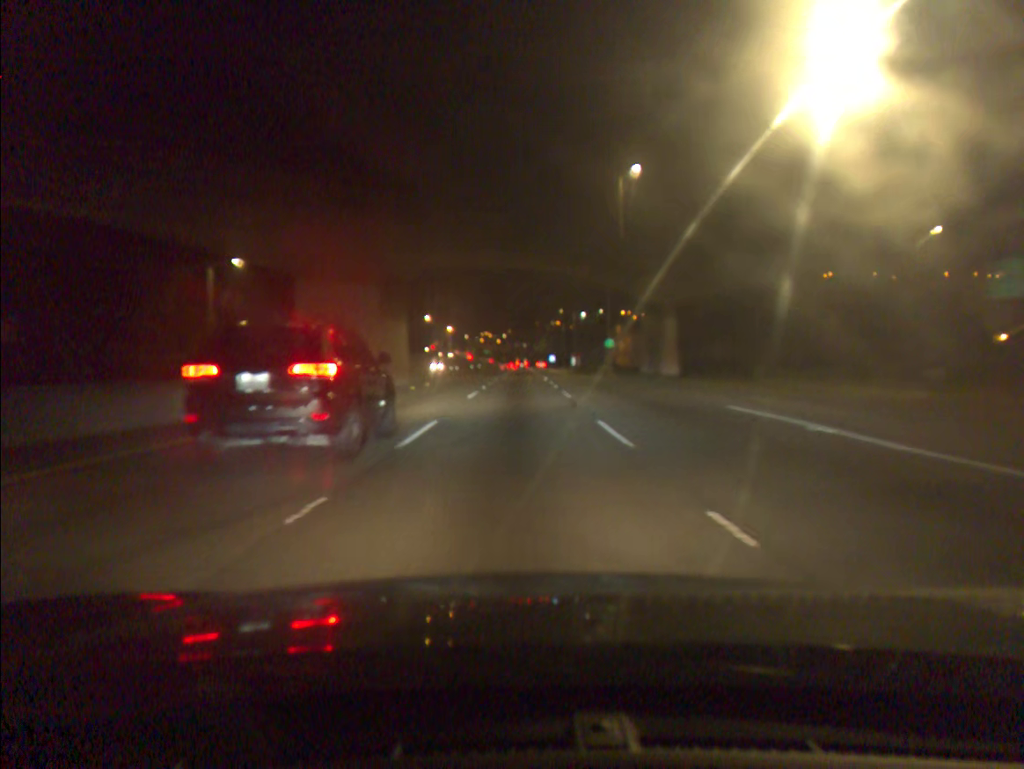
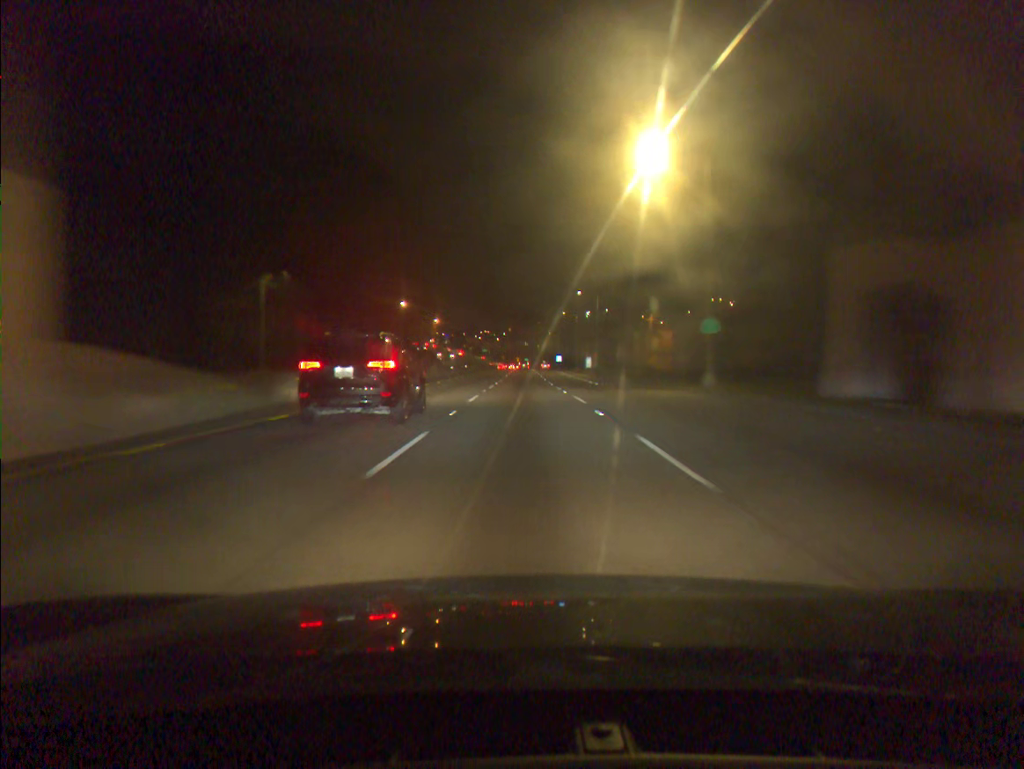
(-0.1, +32.5) m; 0°
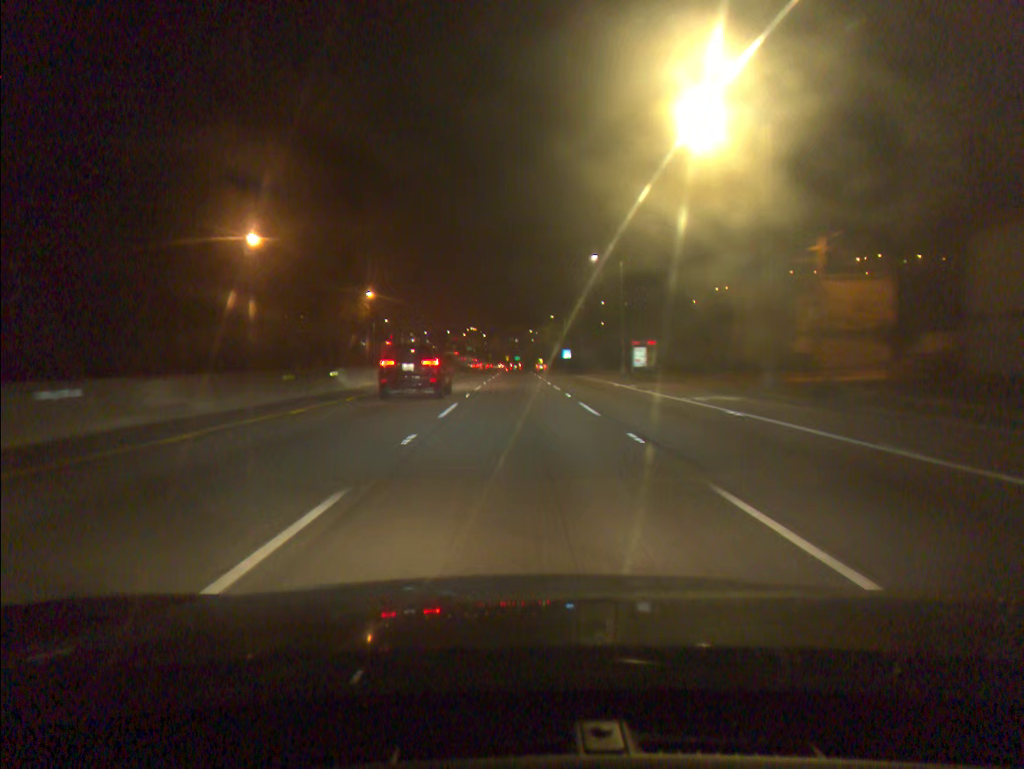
(+0.4, +65.1) m; +1°
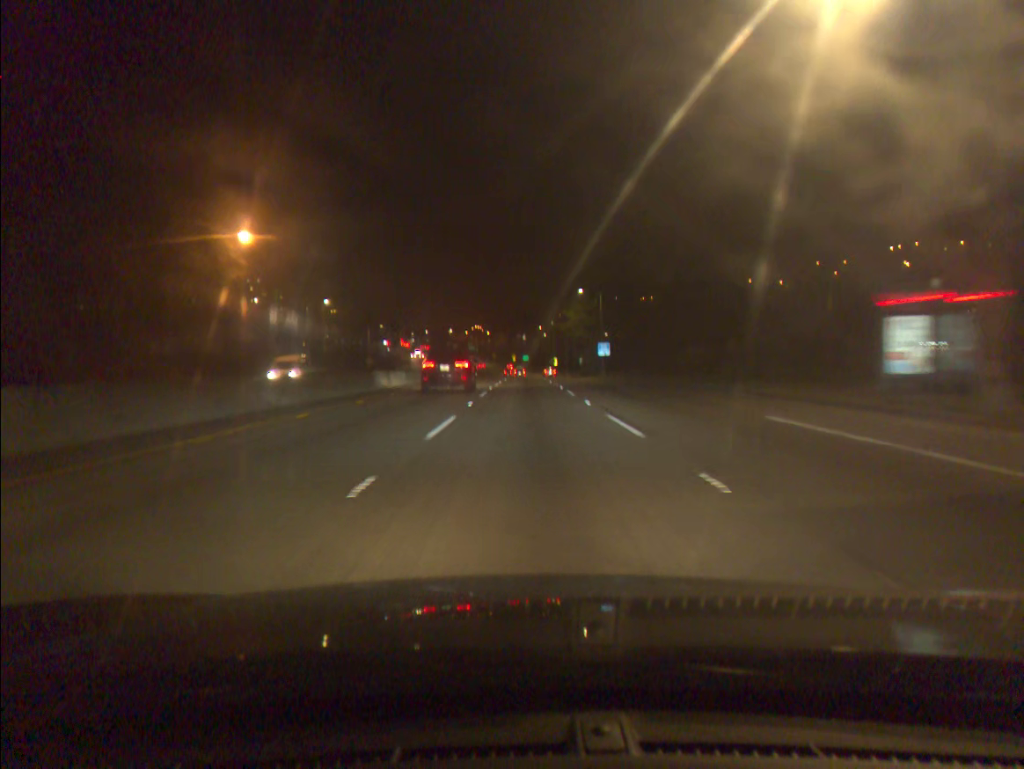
(-0.3, +48.5) m; -1°
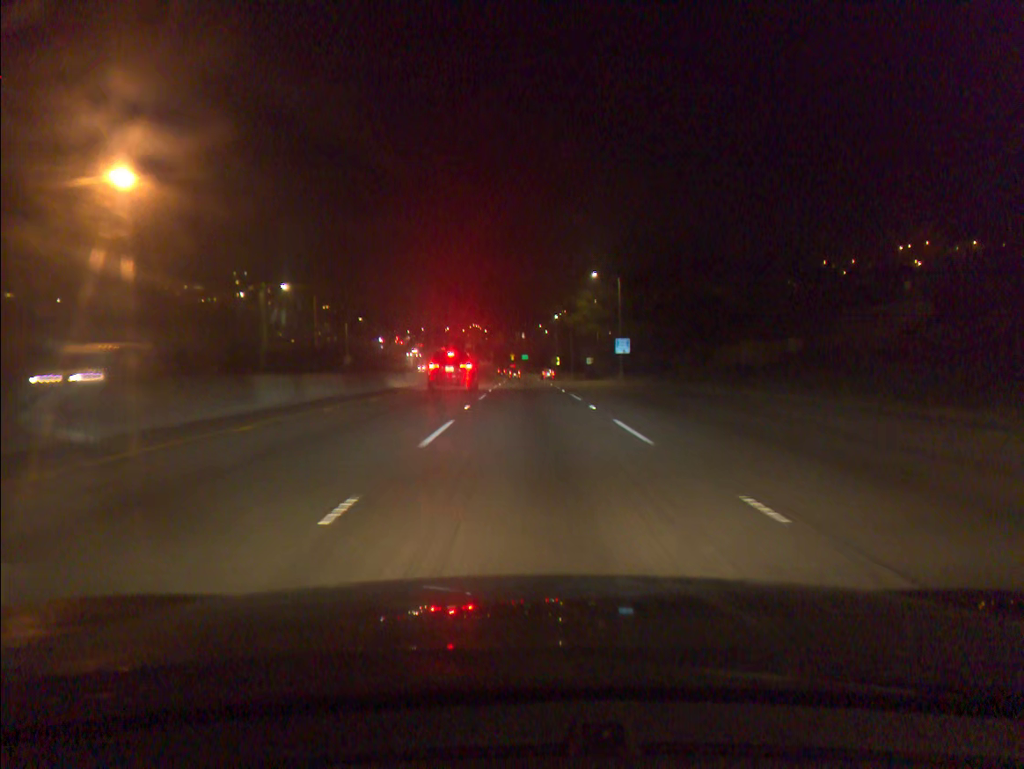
(0.0, +16.1) m; 0°
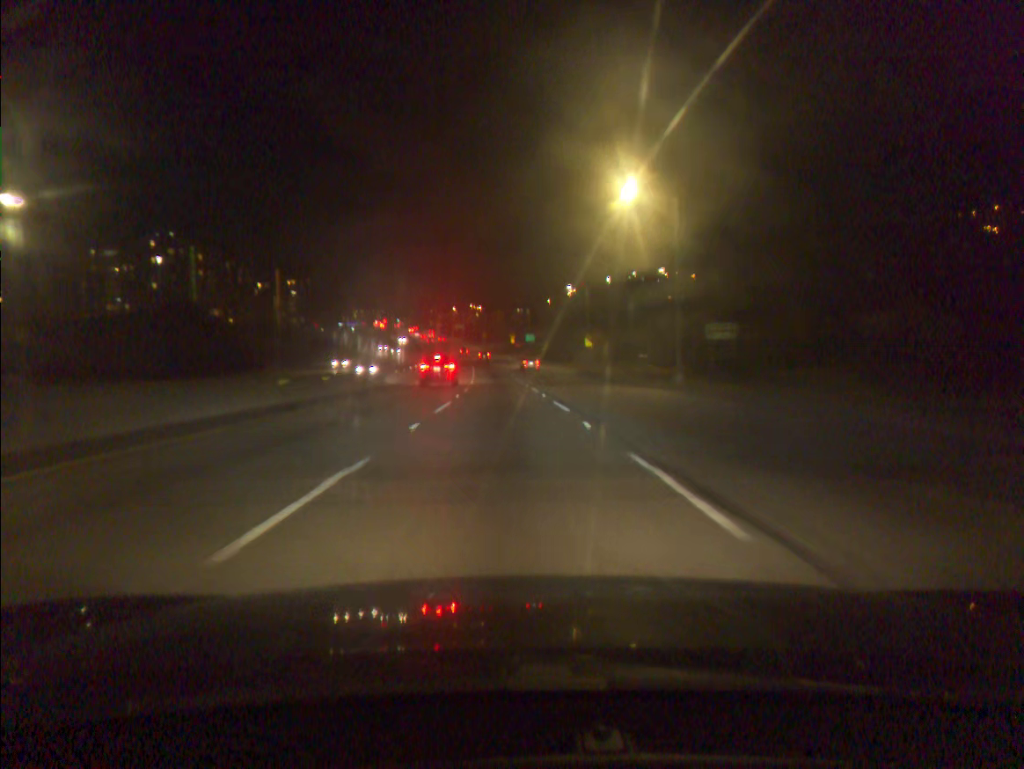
(+0.4, +79.5) m; 0°
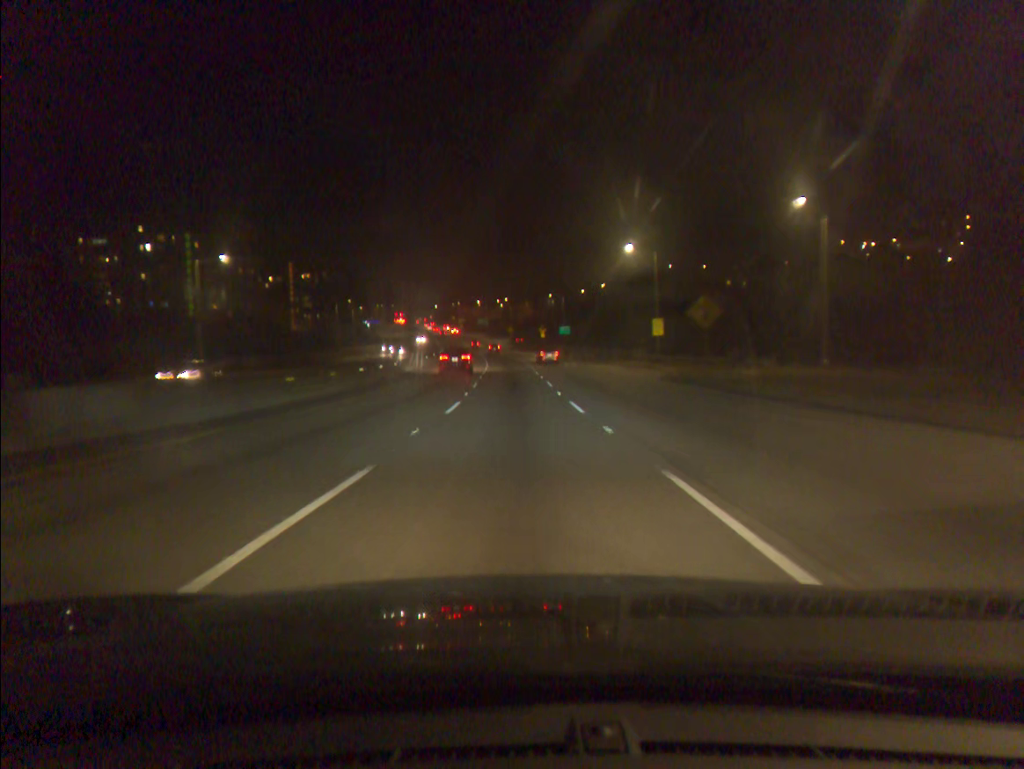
(-0.6, +31.1) m; -2°
